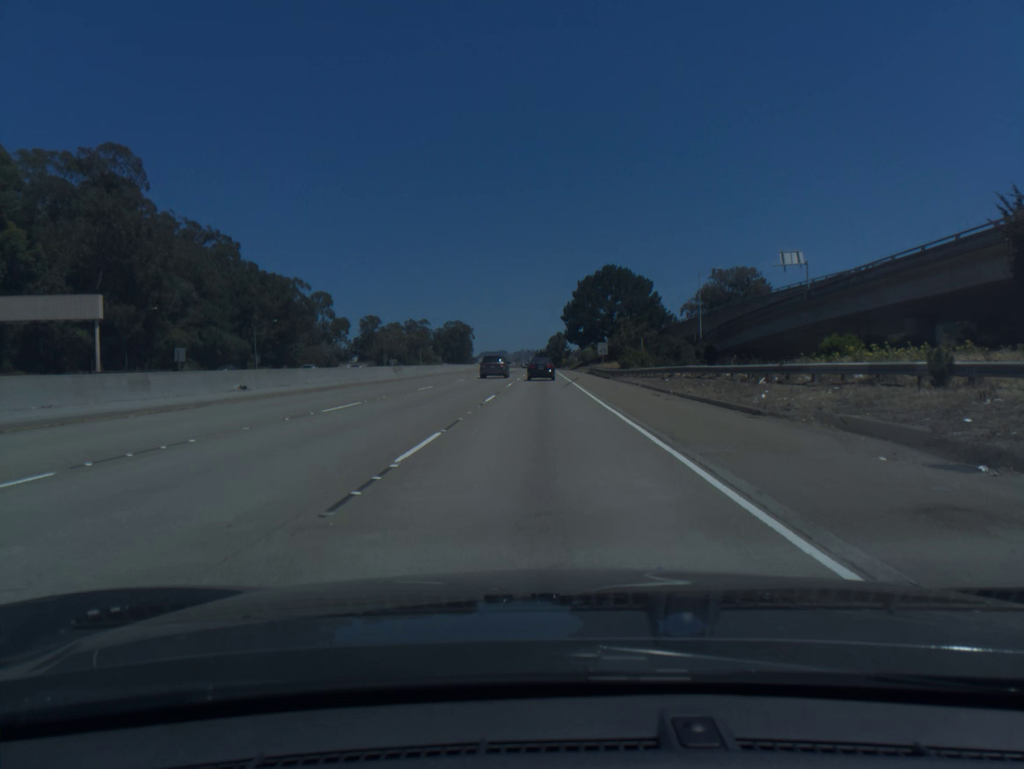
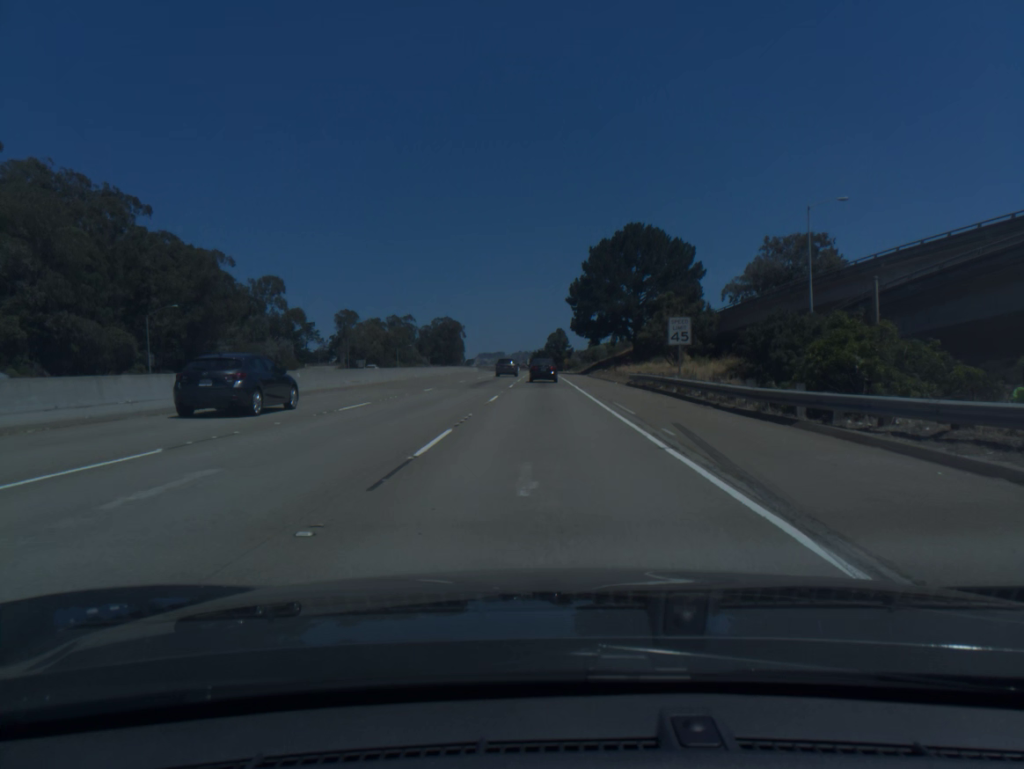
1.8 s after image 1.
(+0.1, +42.1) m; 0°
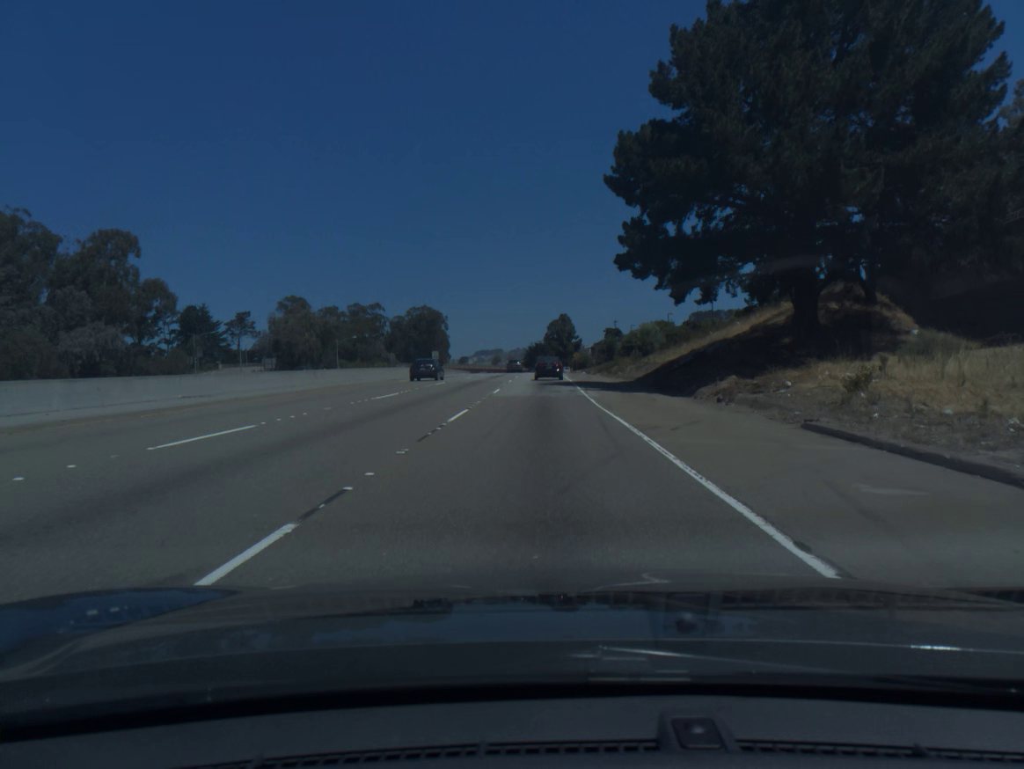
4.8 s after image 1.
(+0.2, +68.8) m; 0°
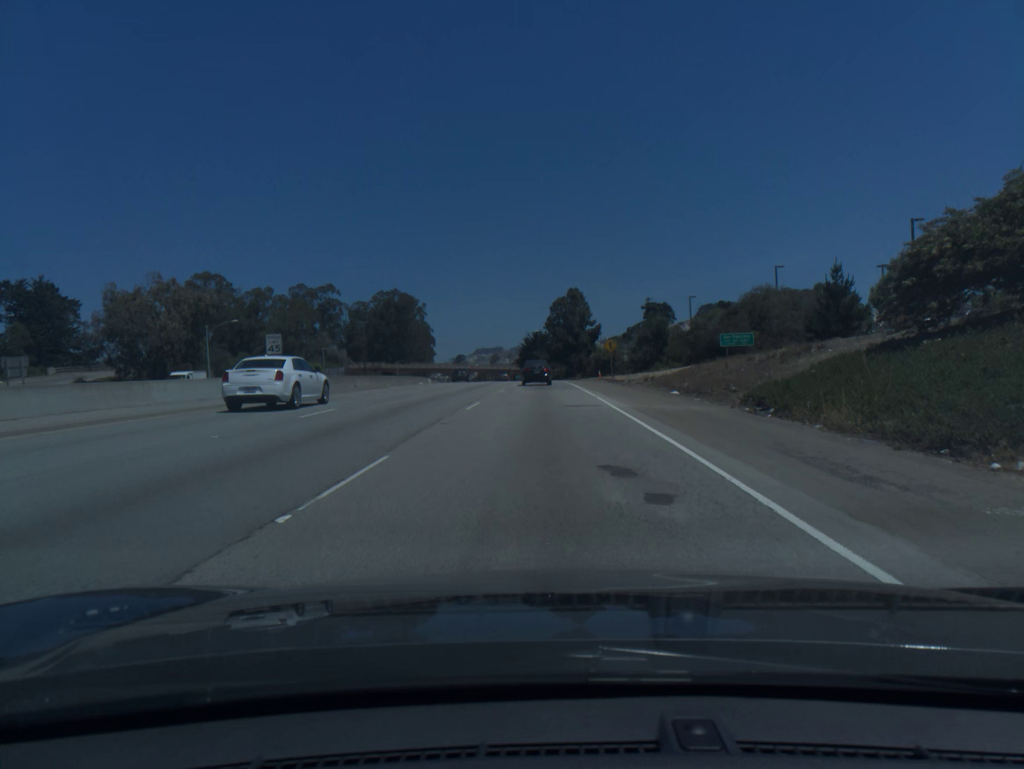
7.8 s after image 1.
(+0.1, +67.8) m; 0°
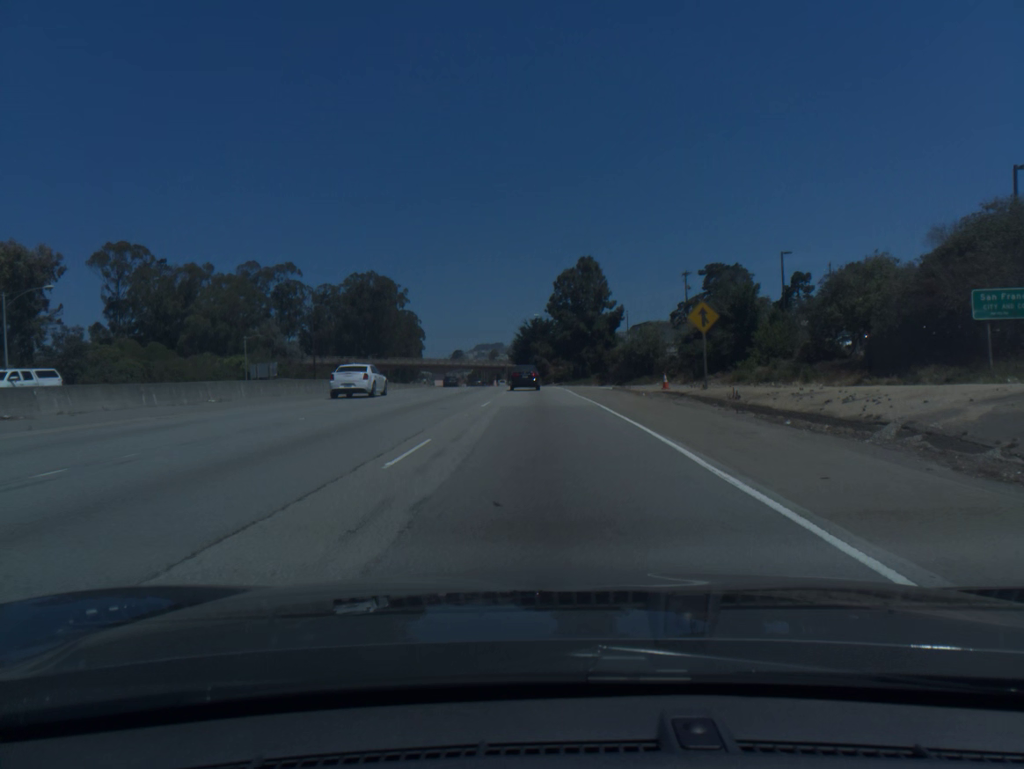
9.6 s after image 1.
(-0.1, +40.2) m; 0°
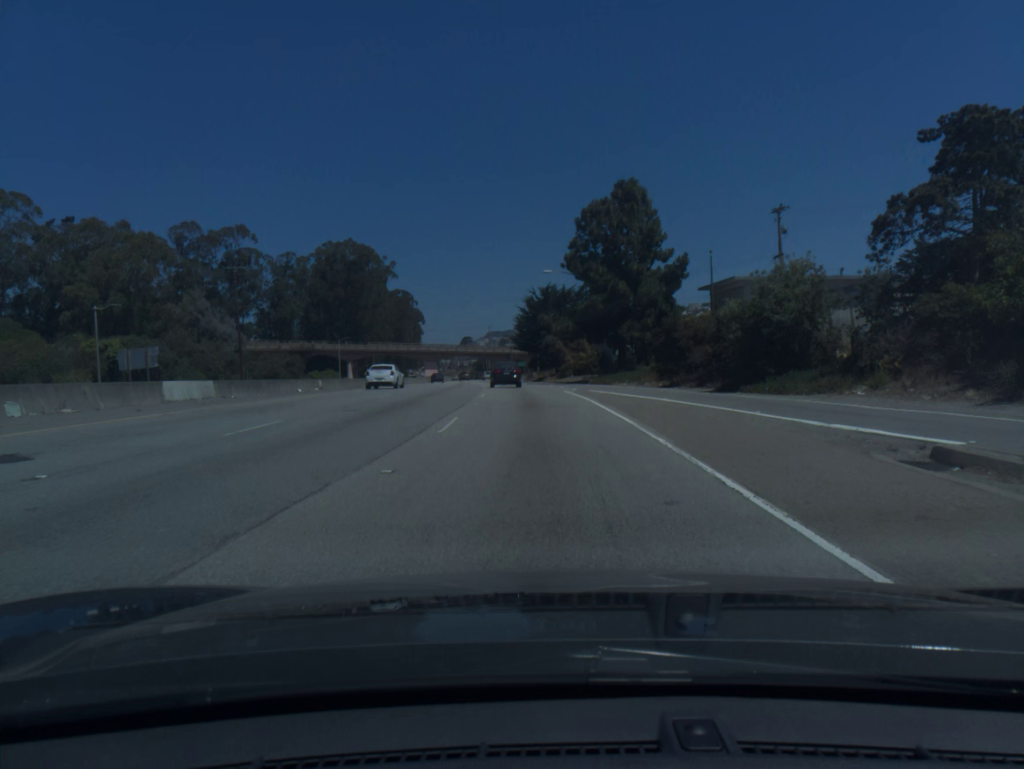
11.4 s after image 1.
(-0.2, +39.7) m; -1°
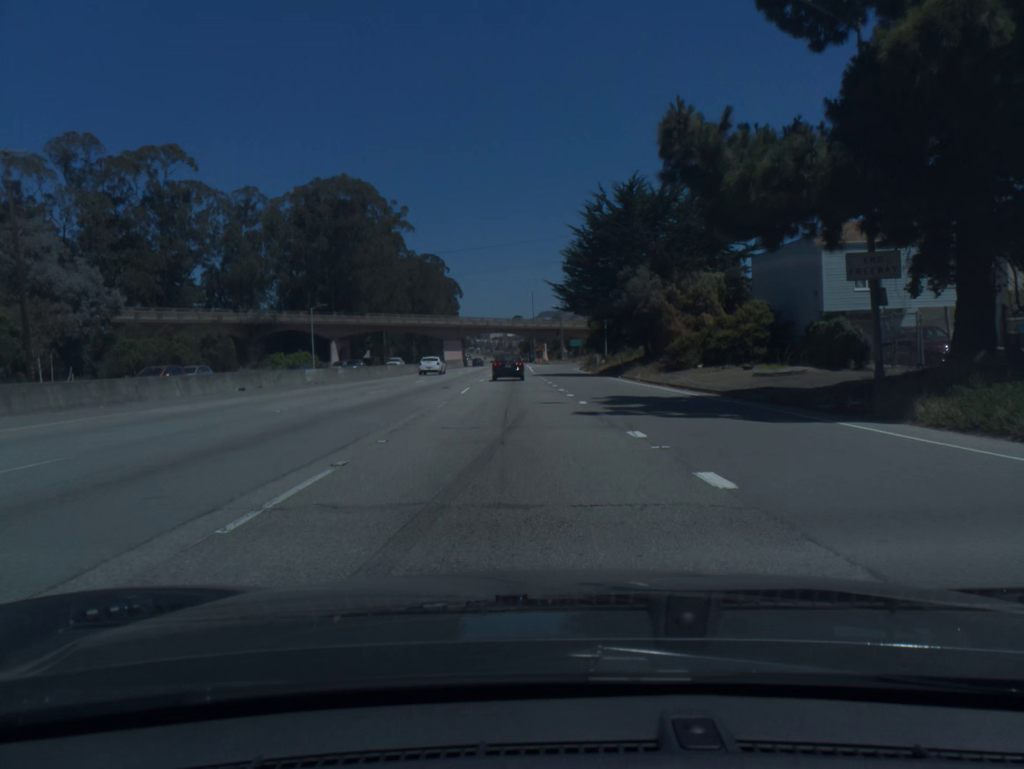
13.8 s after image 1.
(-1.5, +52.2) m; -4°
